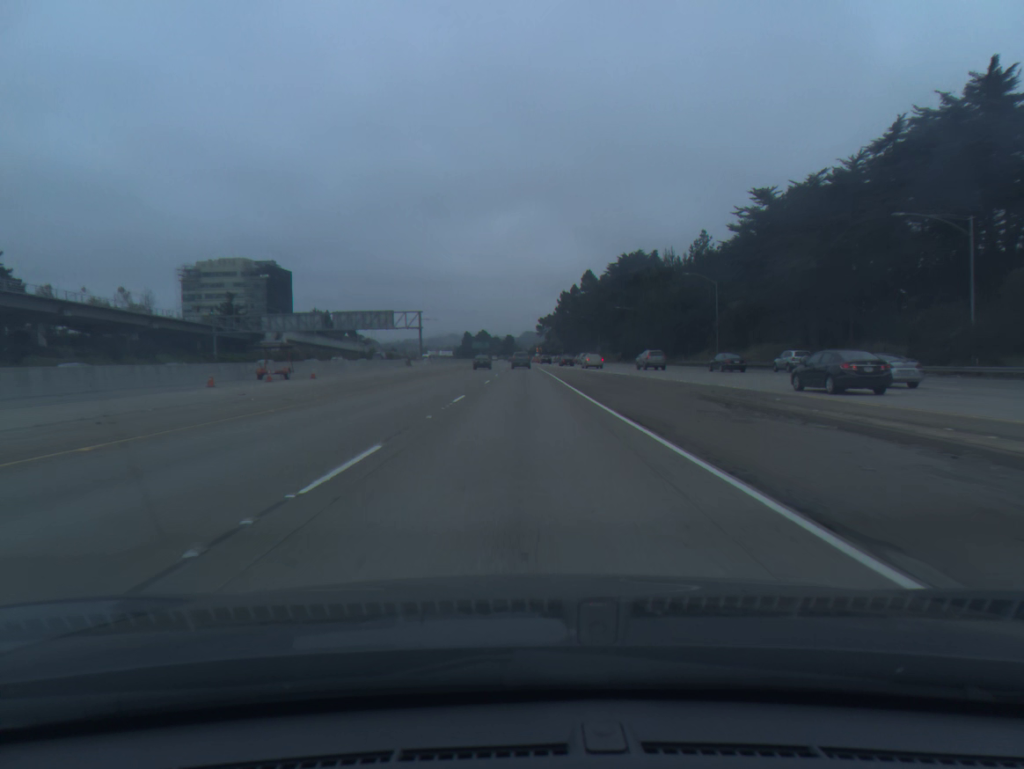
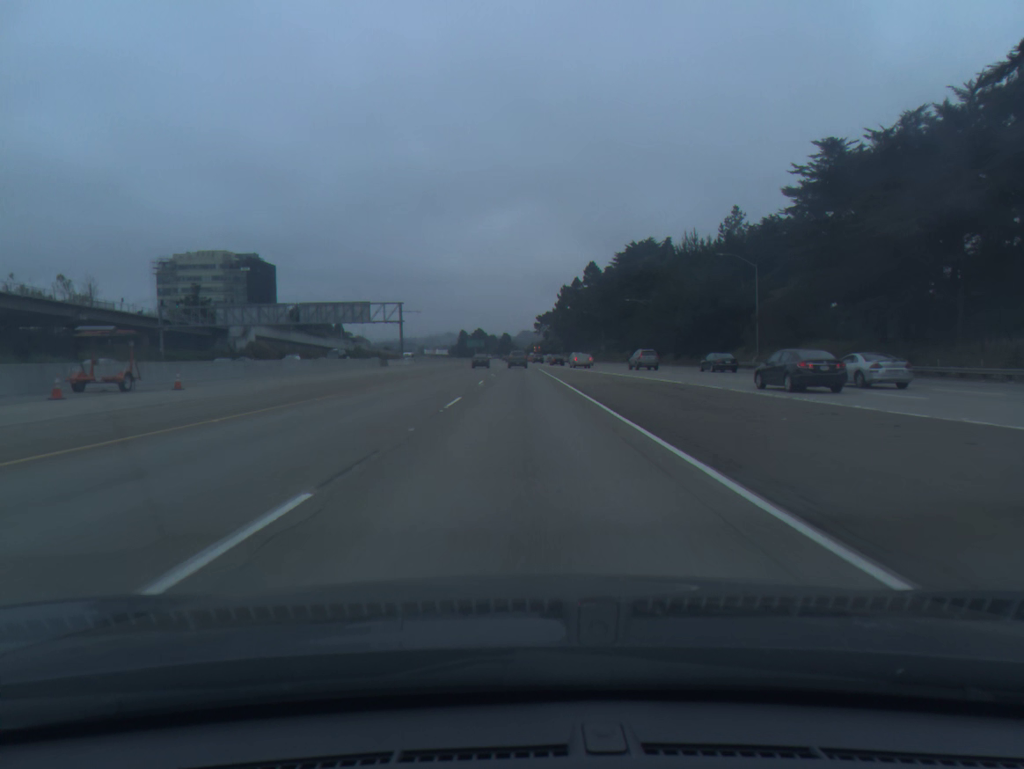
(0.0, +18.3) m; 0°
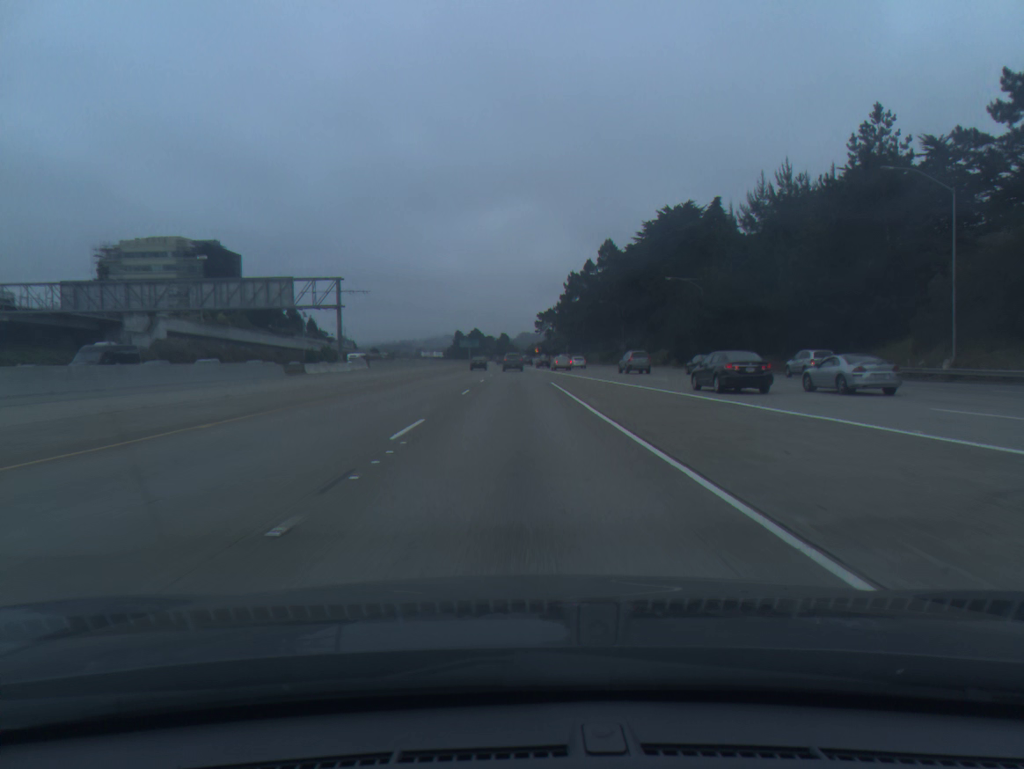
(+0.1, +36.6) m; 0°
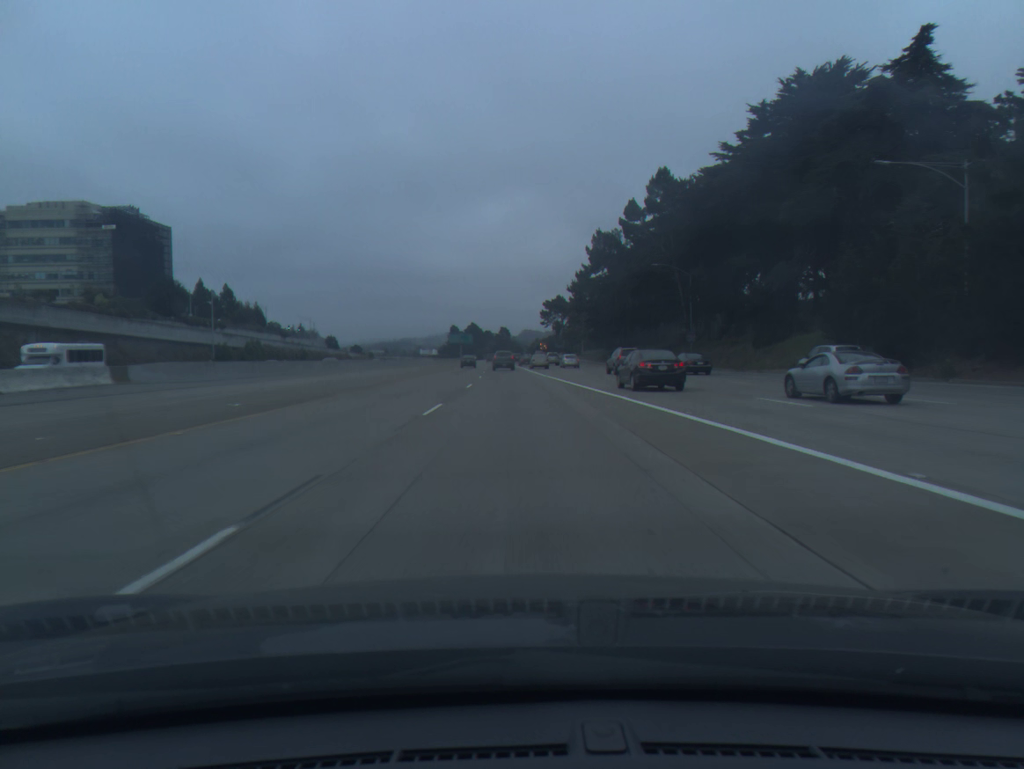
(-0.2, +54.5) m; 0°
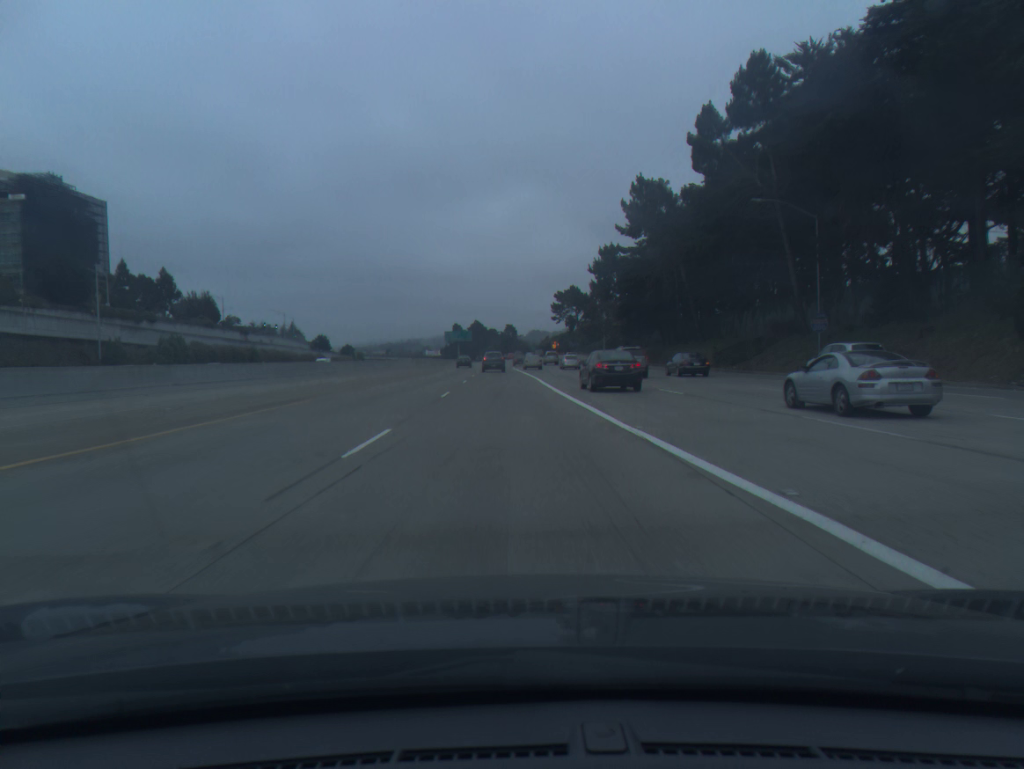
(-0.1, +35.7) m; -1°
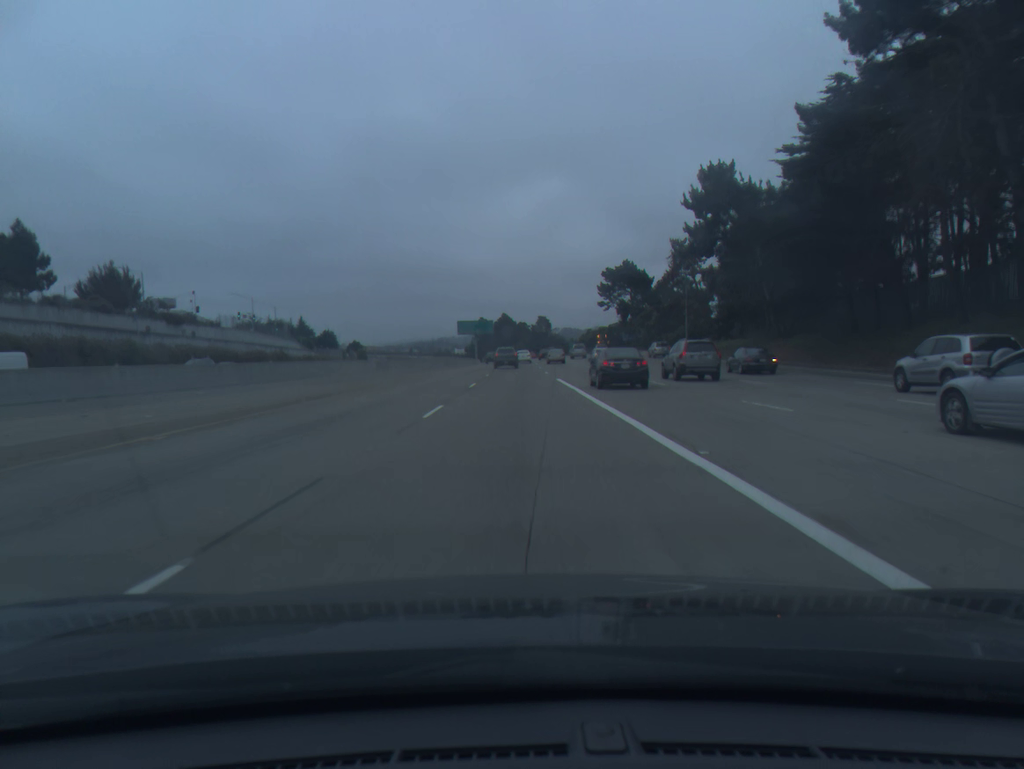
(-1.2, +52.9) m; -2°
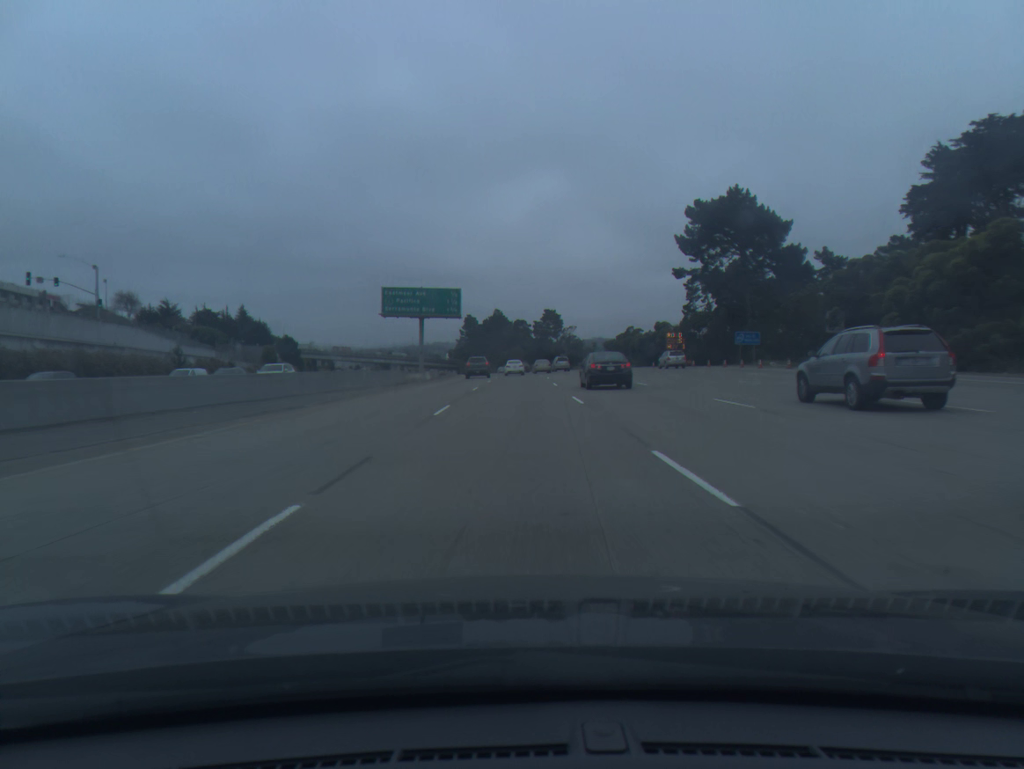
(-0.2, +86.0) m; 0°
